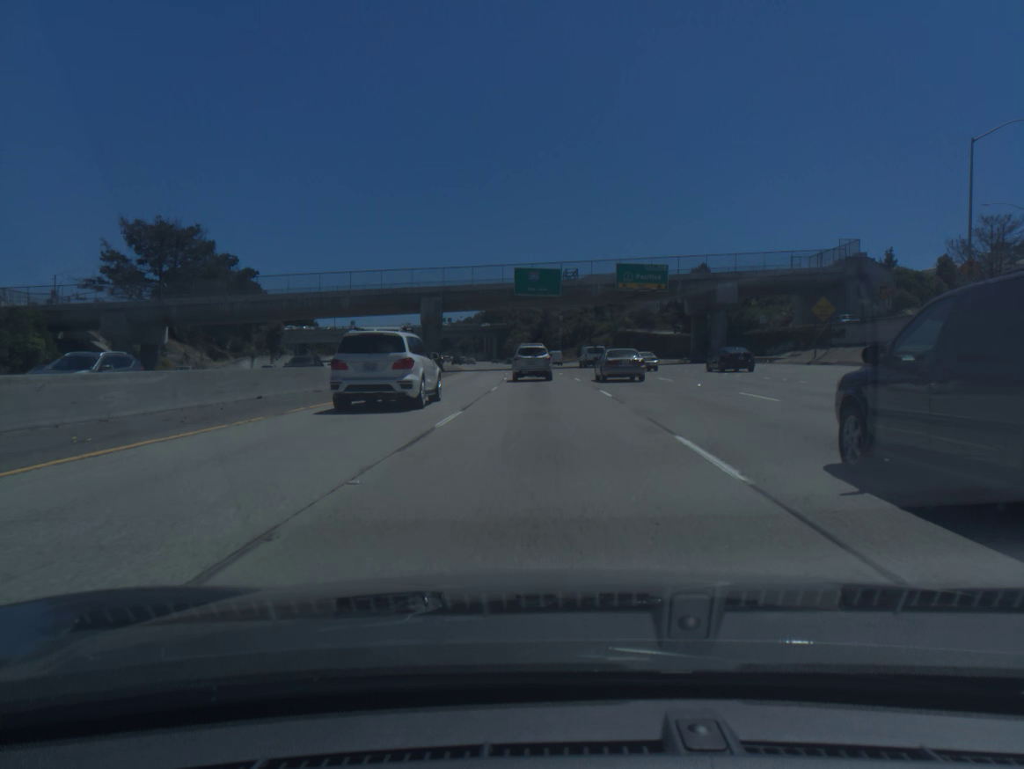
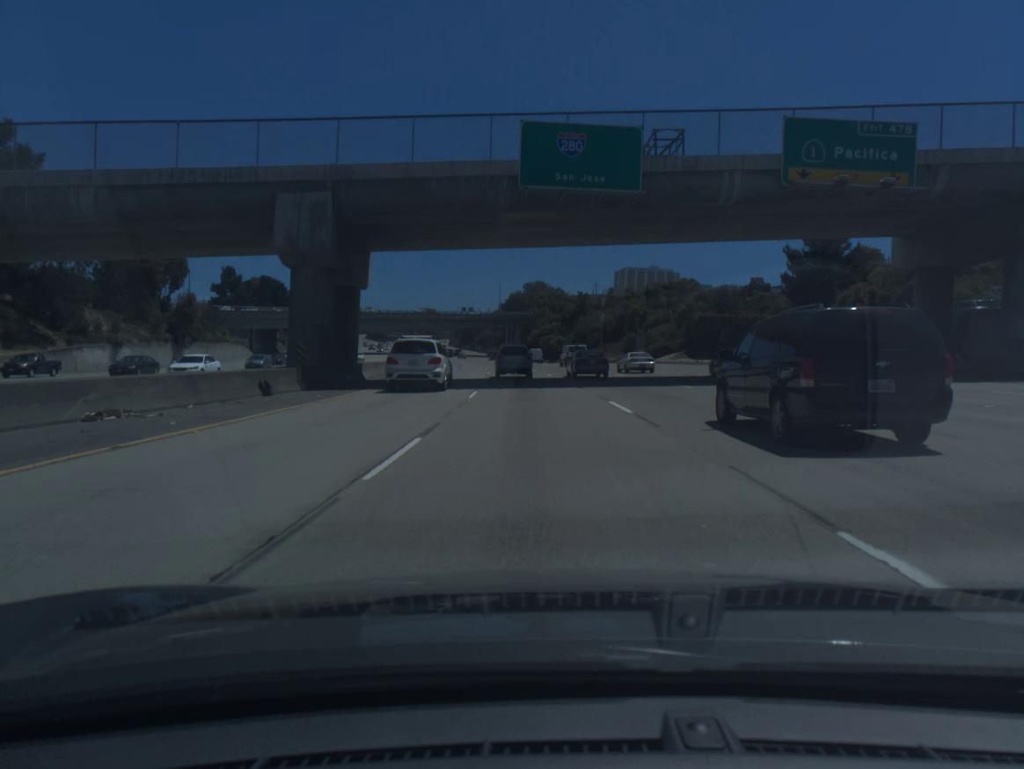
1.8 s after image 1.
(-0.7, +49.8) m; -2°
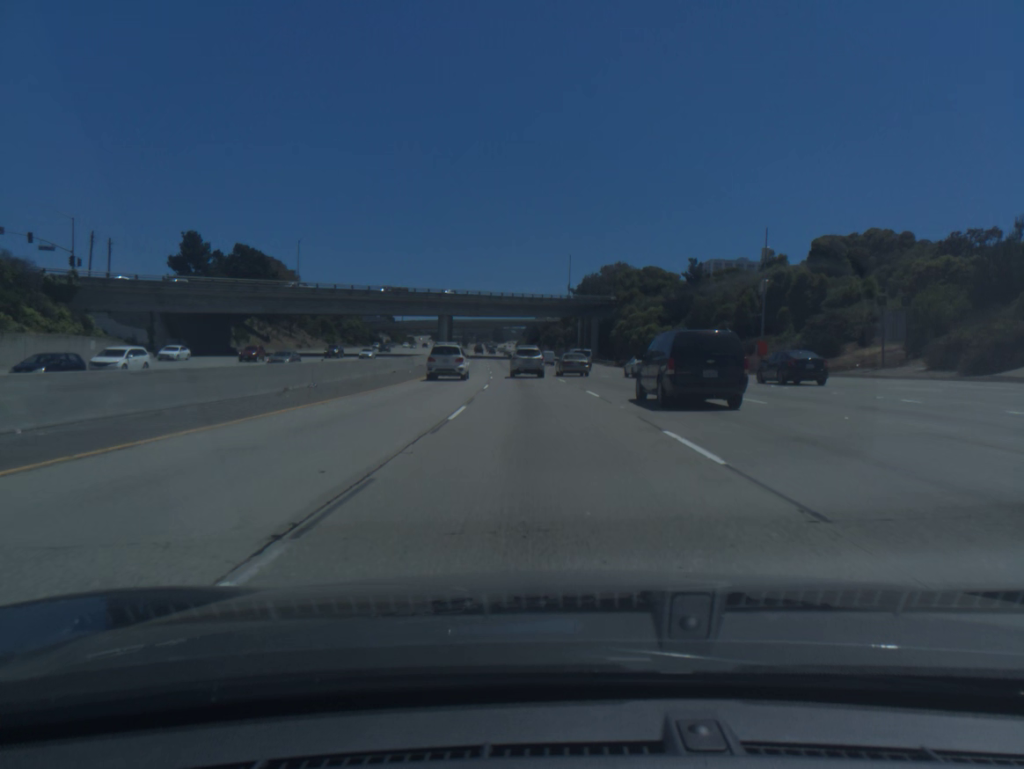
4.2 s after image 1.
(-3.2, +65.7) m; -5°
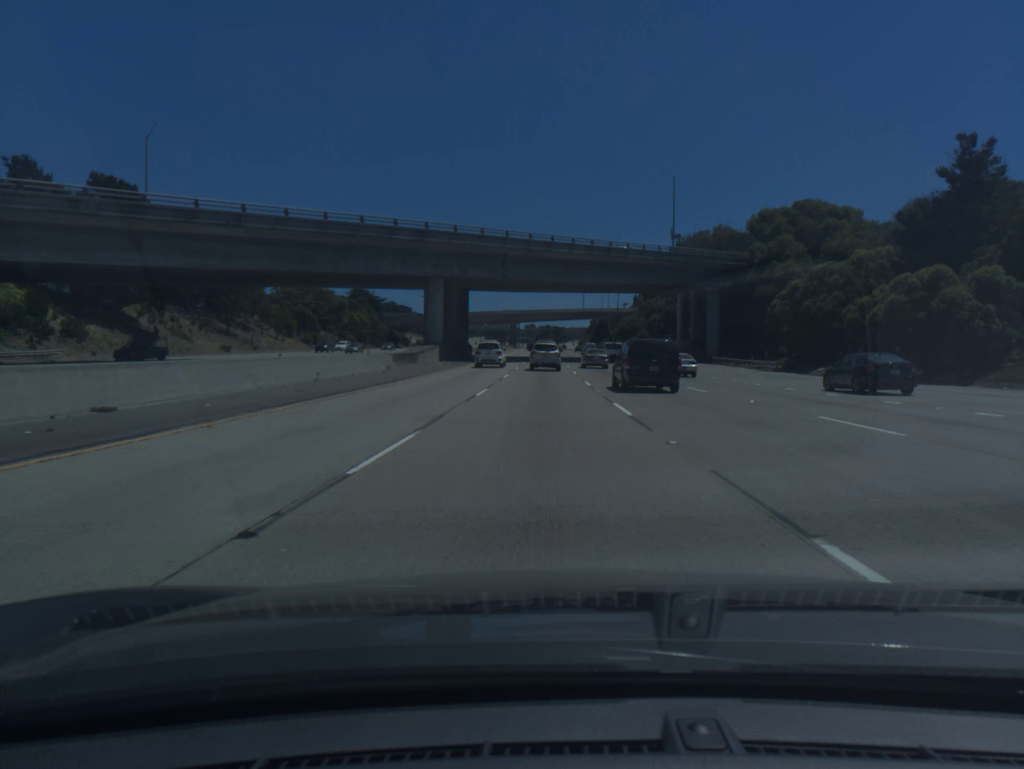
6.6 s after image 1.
(-2.6, +65.8) m; -5°
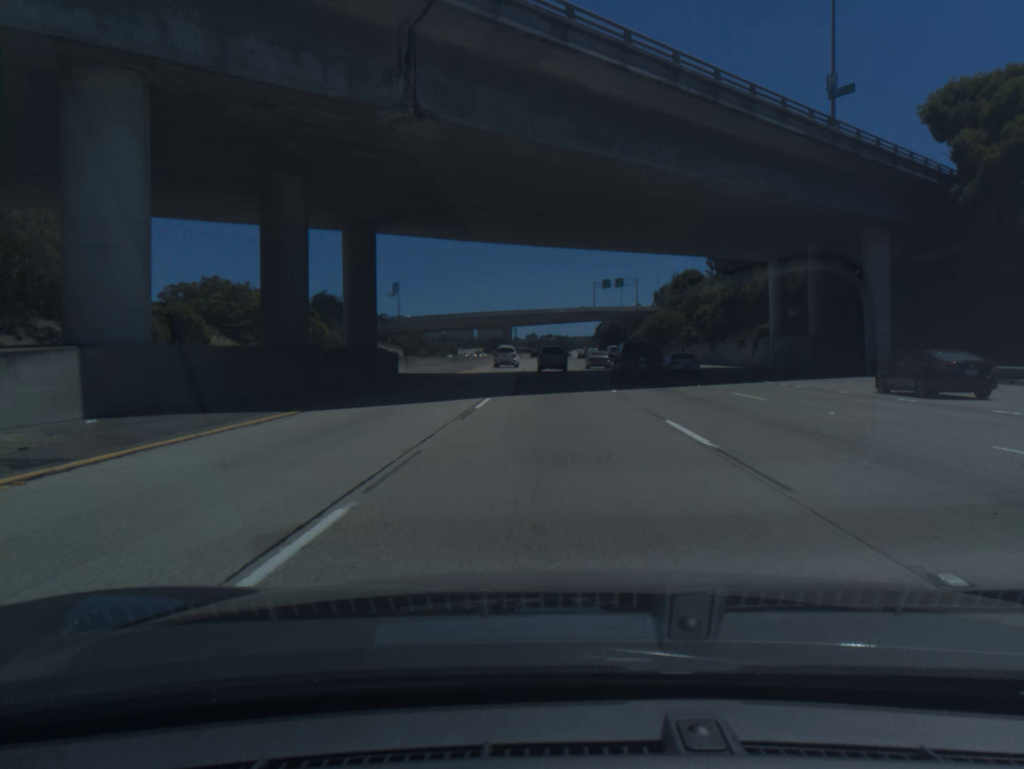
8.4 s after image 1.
(-0.3, +49.5) m; 0°
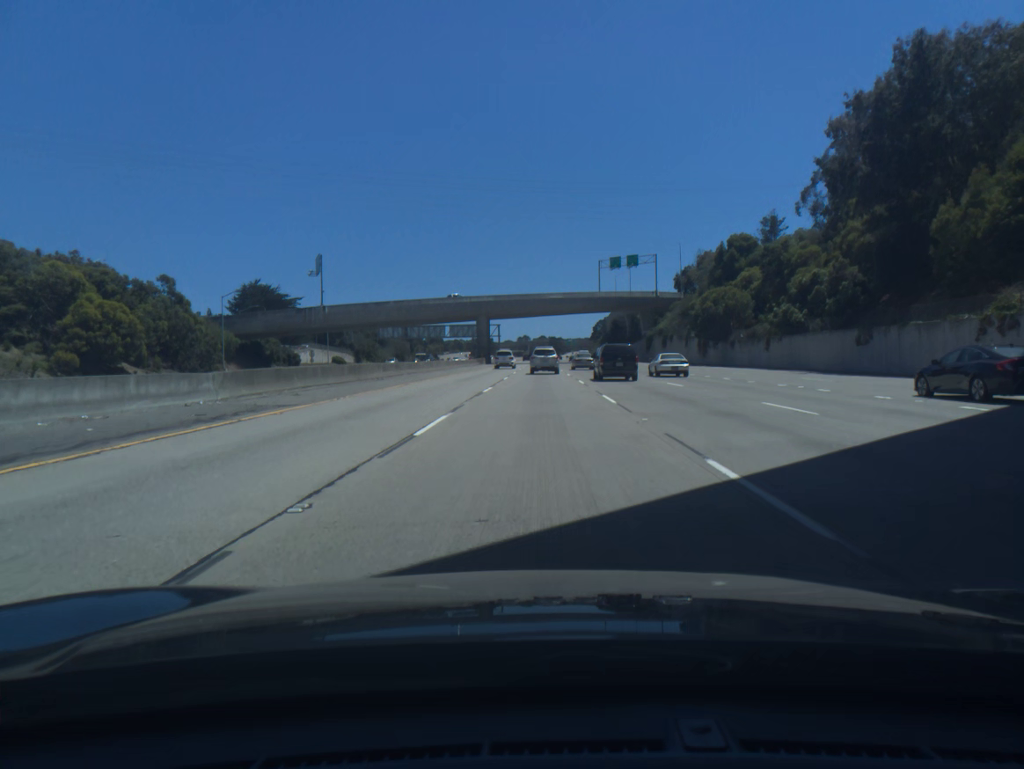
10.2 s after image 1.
(+0.4, +49.2) m; +1°
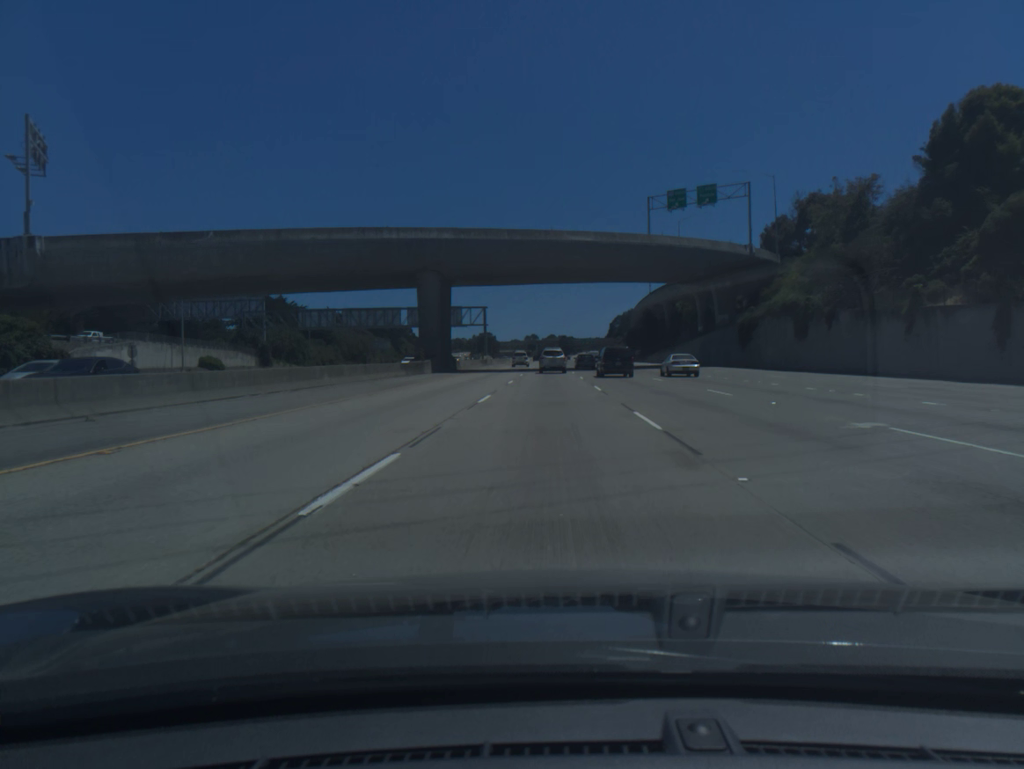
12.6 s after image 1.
(-0.5, +65.1) m; -1°
